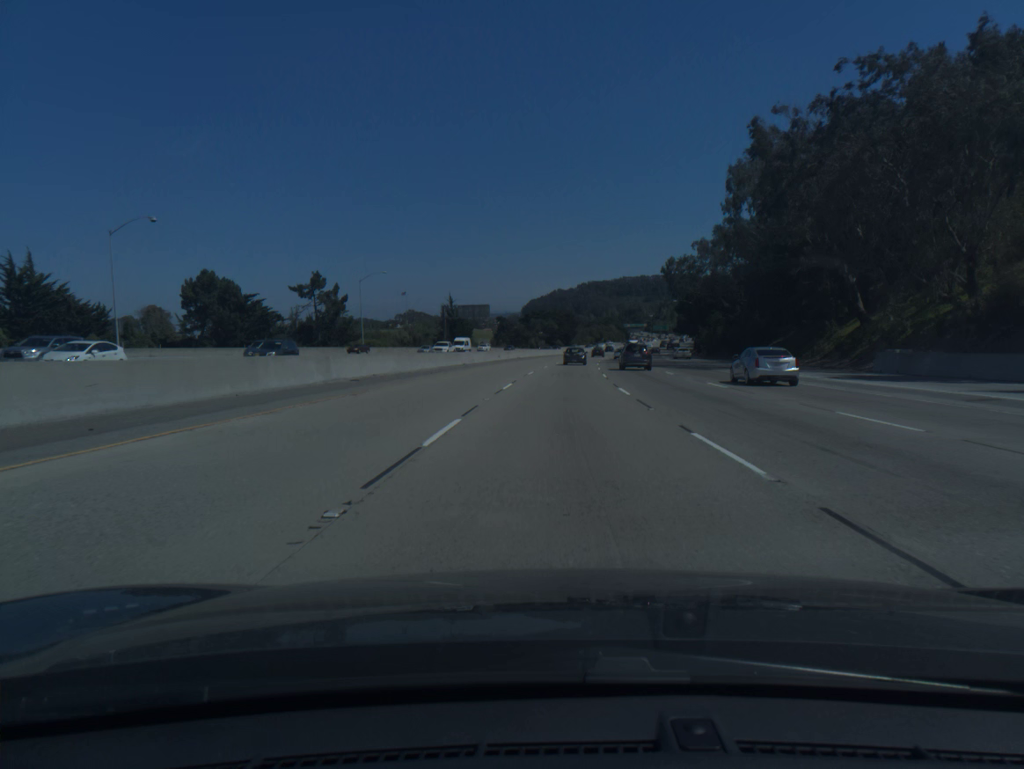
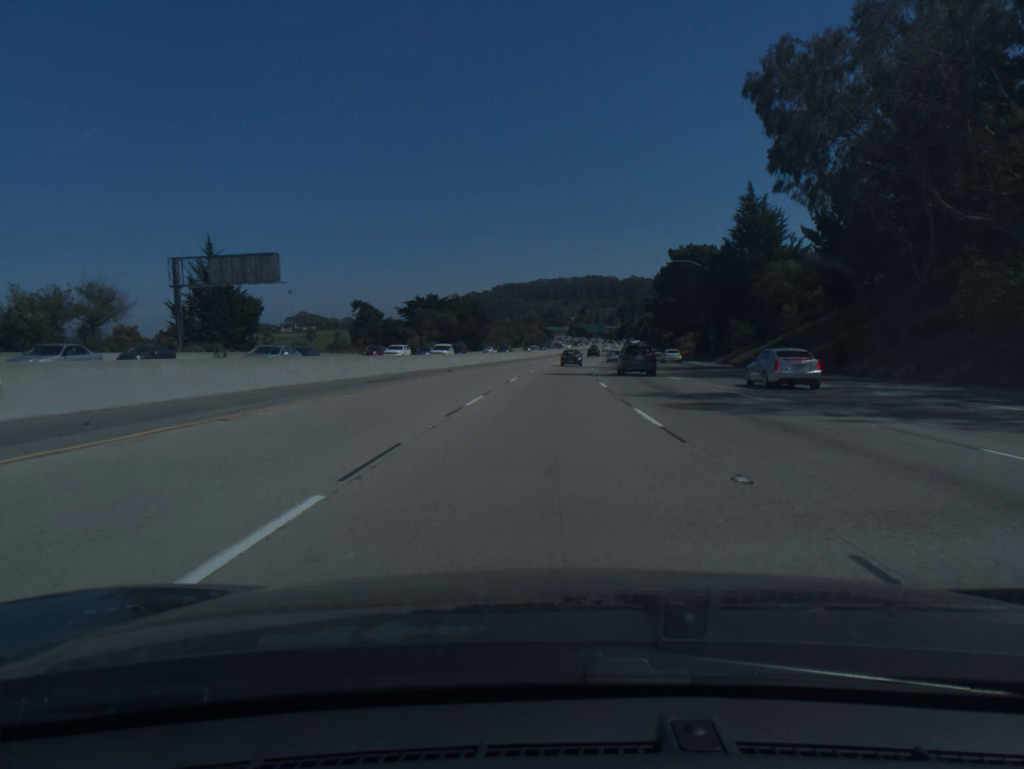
(+5.4, +94.0) m; +6°
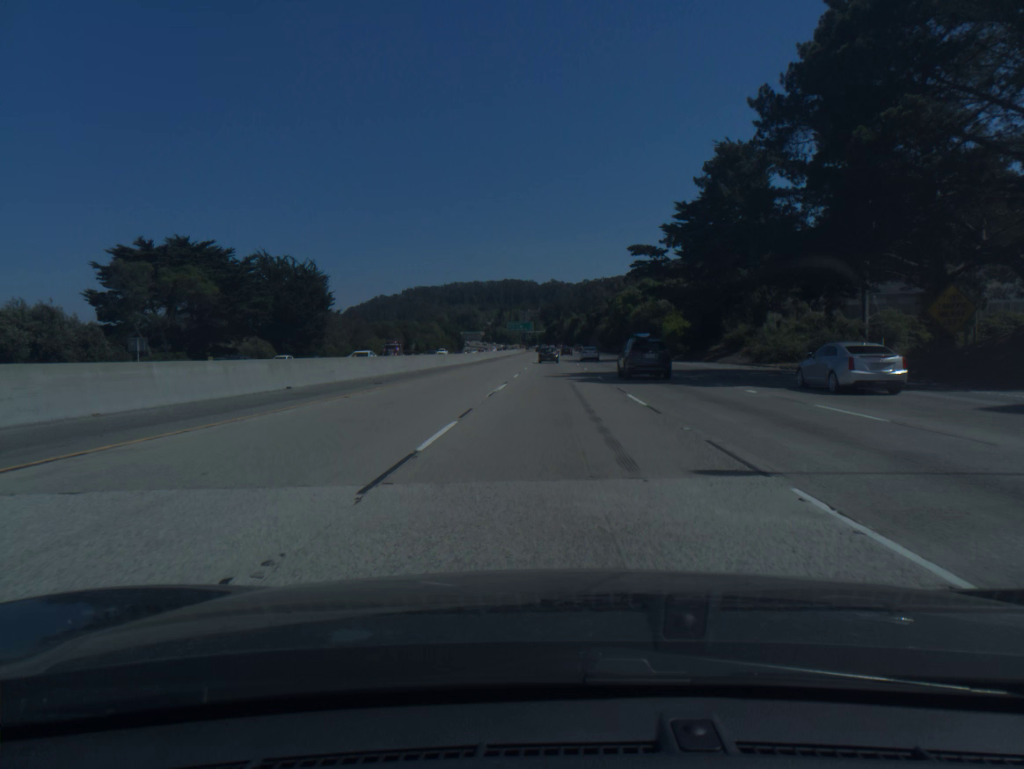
(+4.7, +95.2) m; +6°
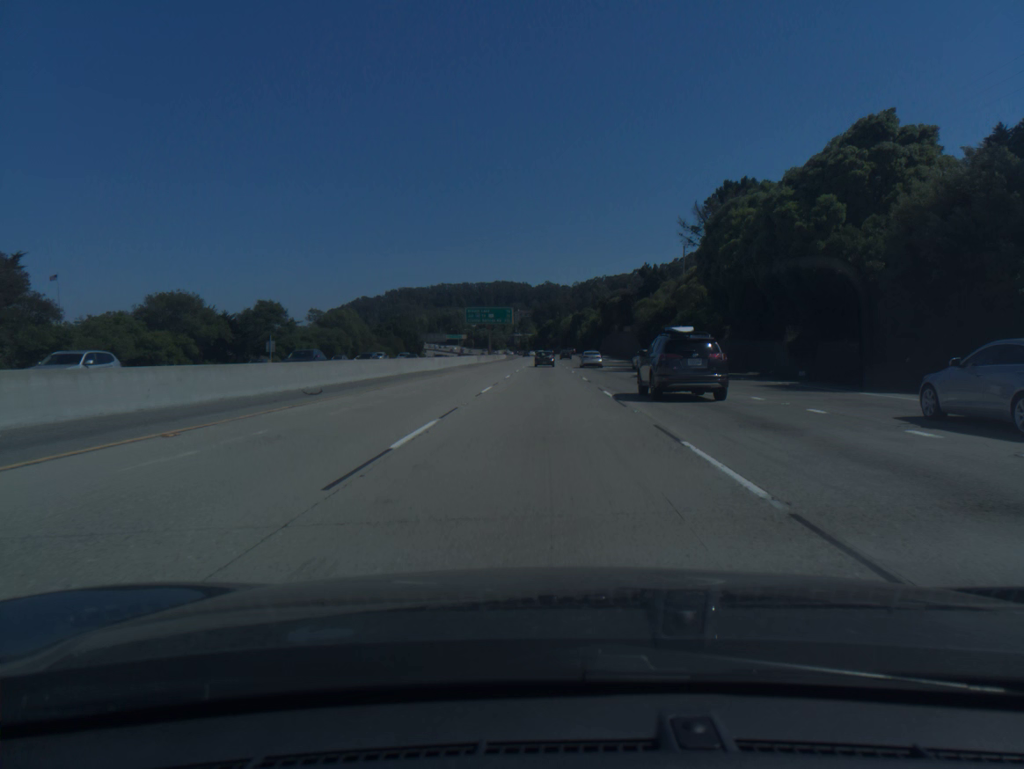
(+1.6, +96.4) m; +1°
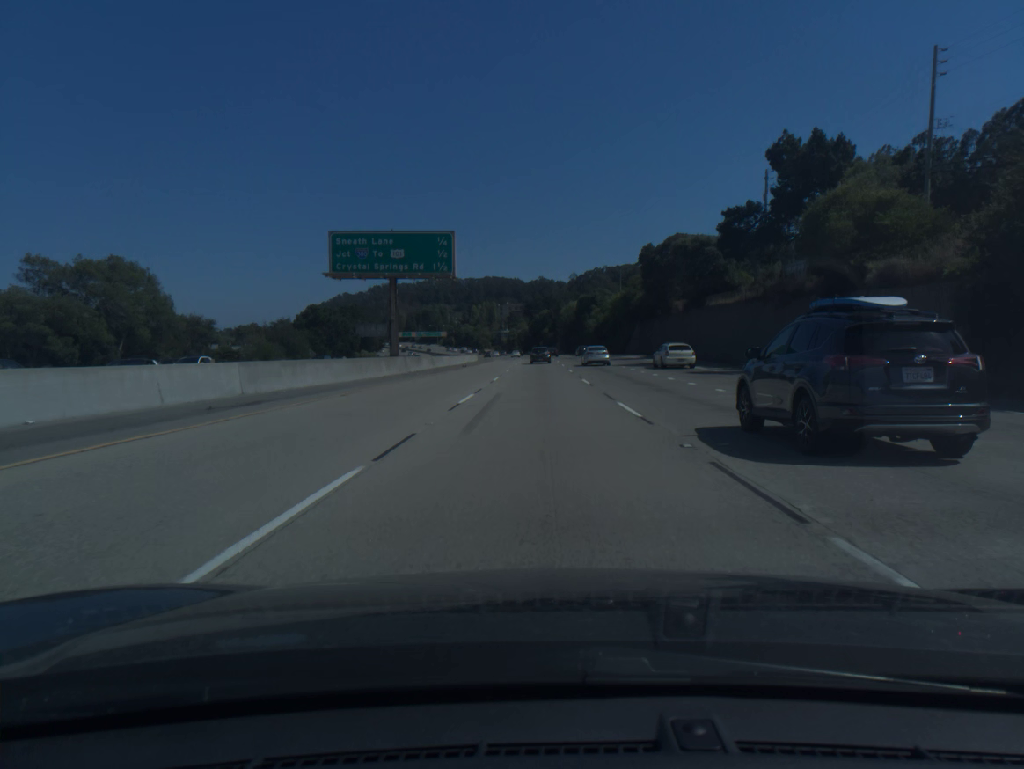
(+0.2, +77.1) m; +1°
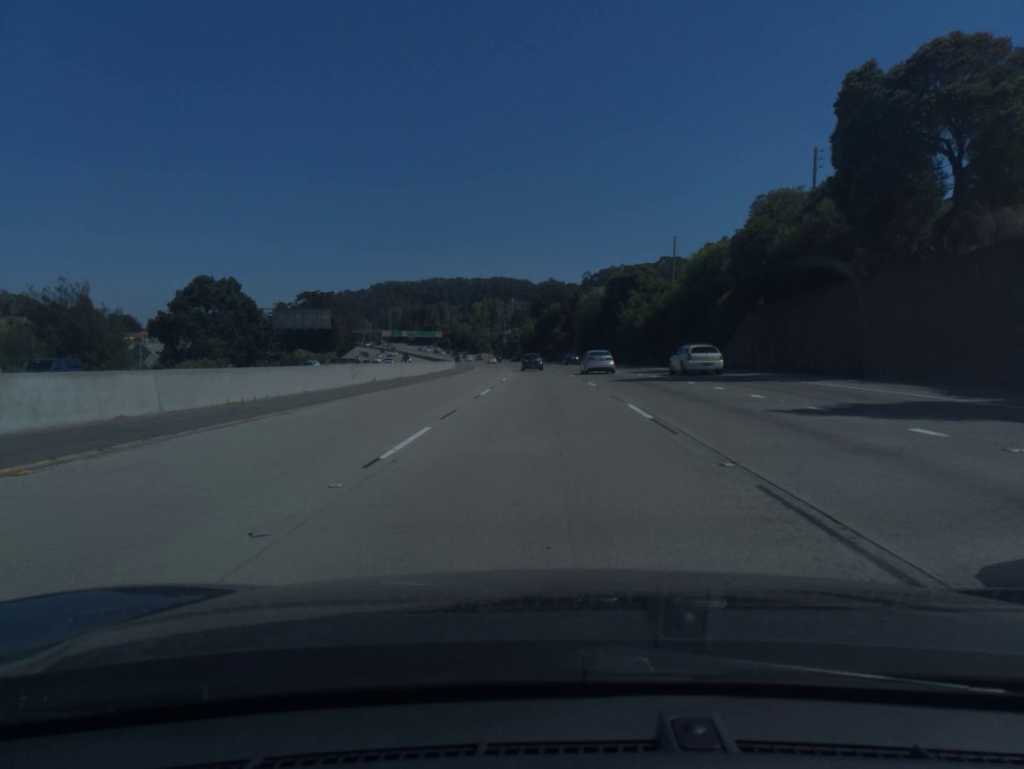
(-0.3, +57.5) m; -1°
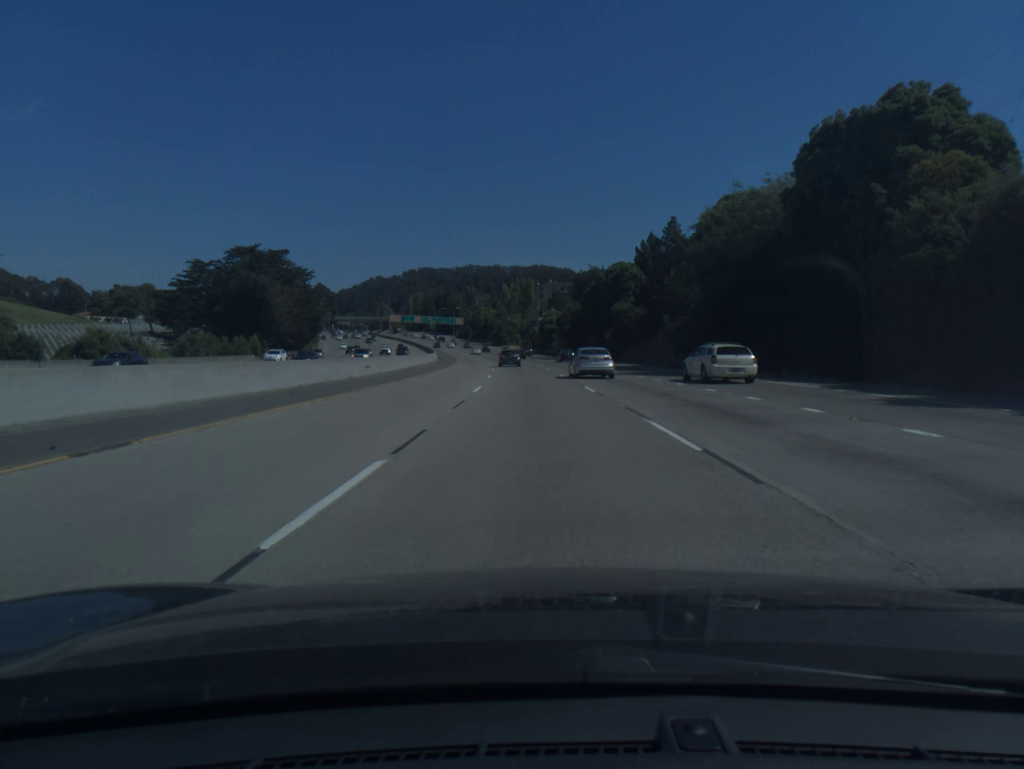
(-1.3, +76.1) m; -3°
